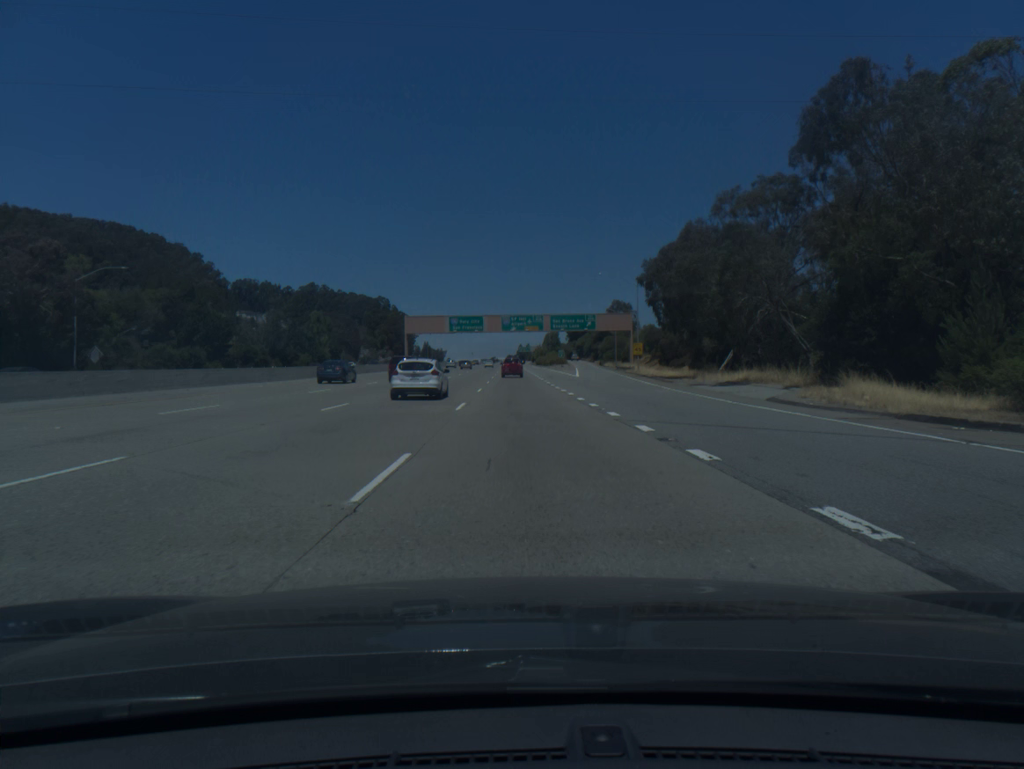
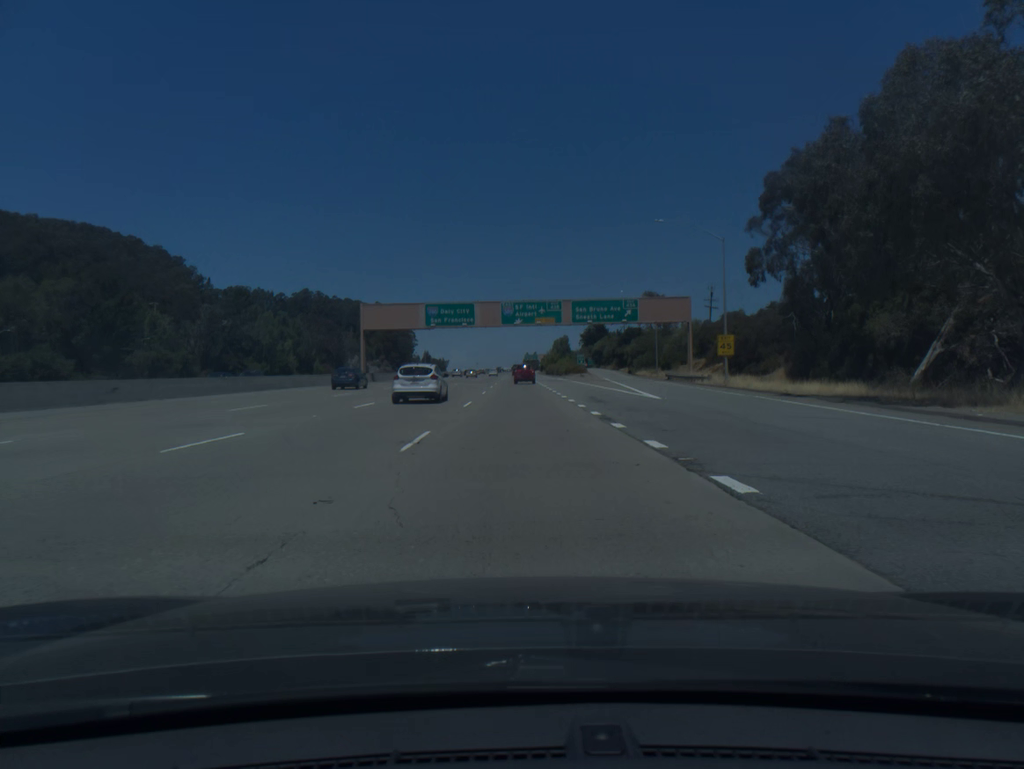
(-0.2, +38.6) m; 0°
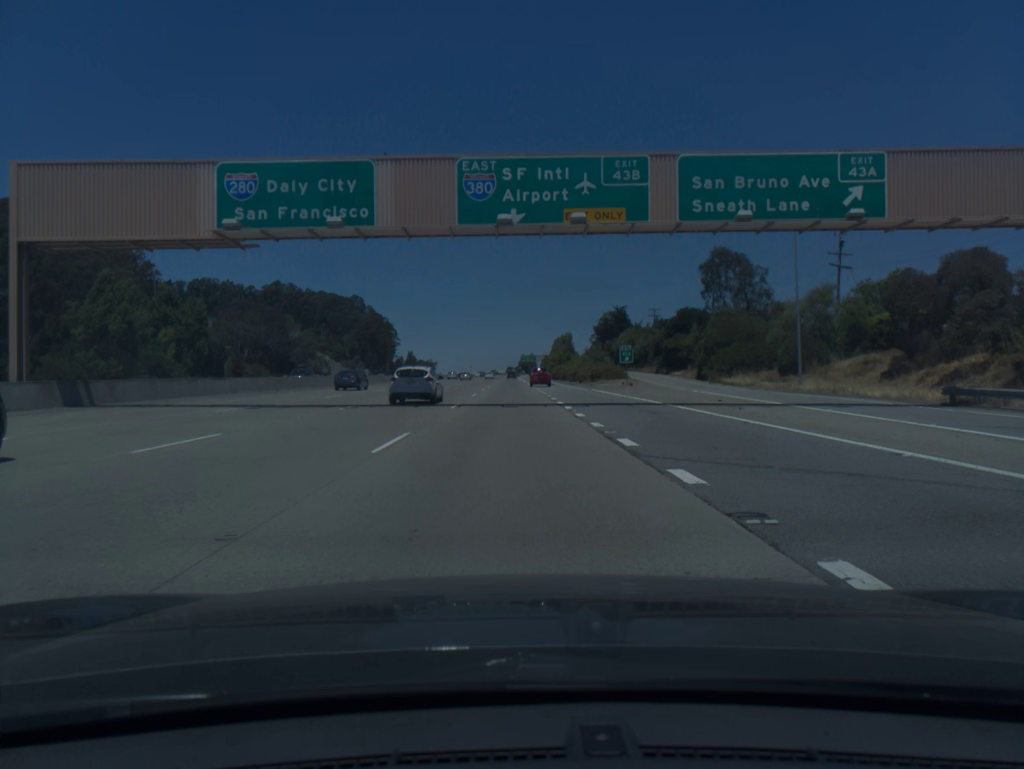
(0.0, +58.5) m; 0°
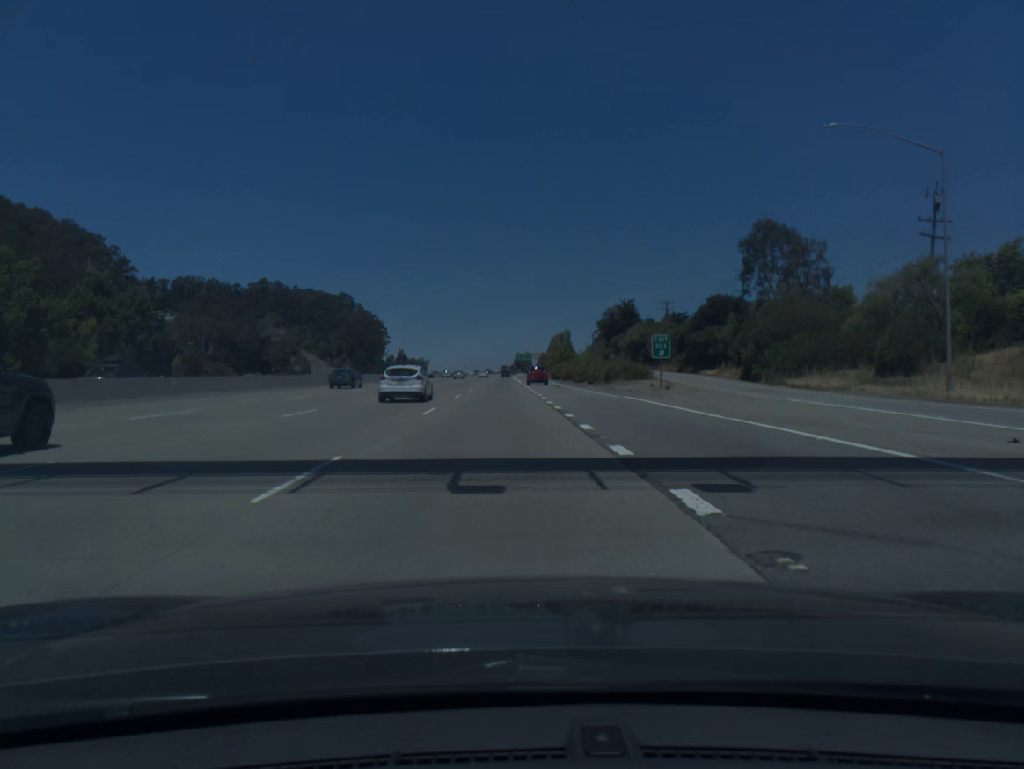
(0.0, +19.7) m; 0°
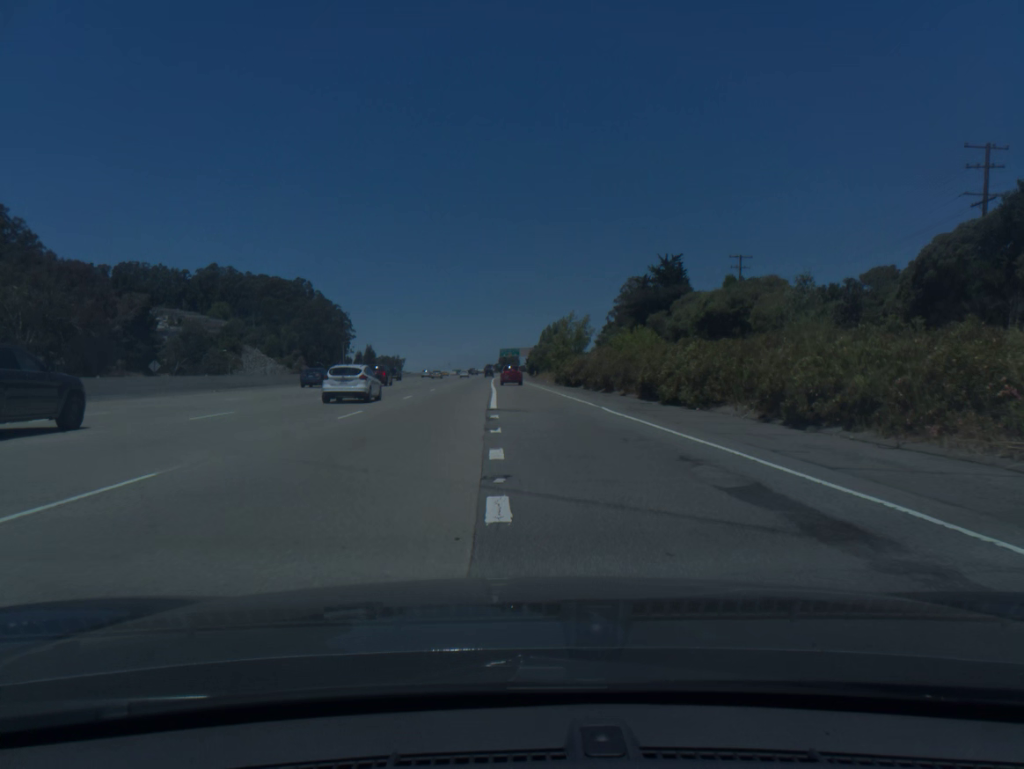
(+0.7, +59.5) m; +1°
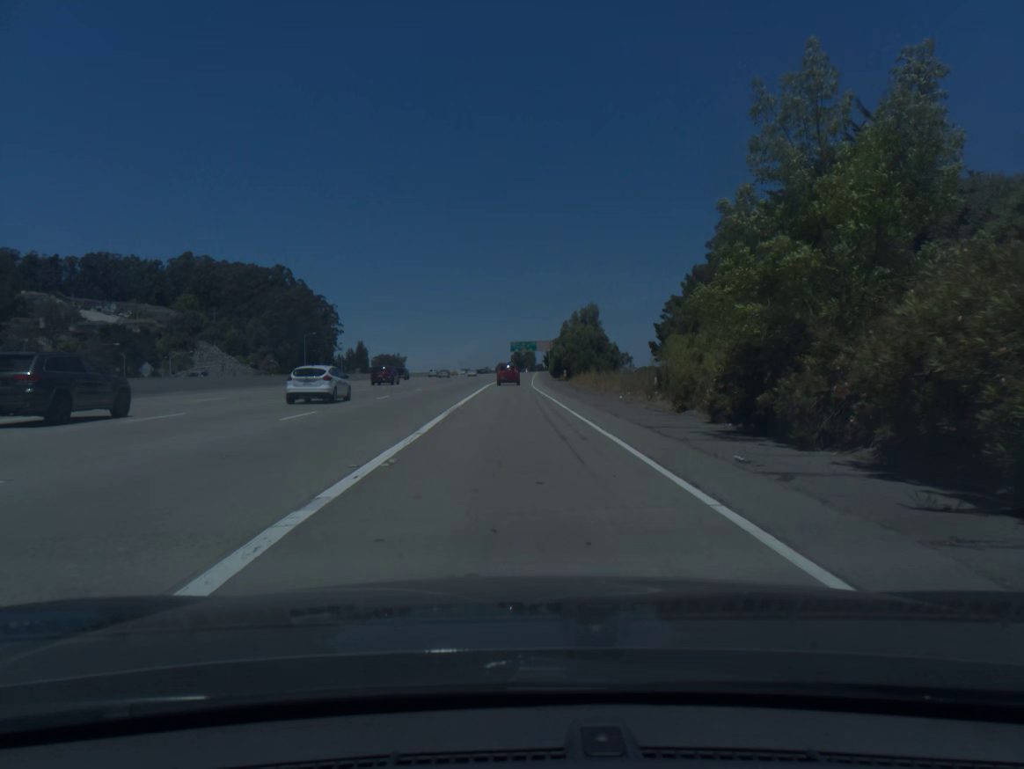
(-0.3, +59.1) m; -1°
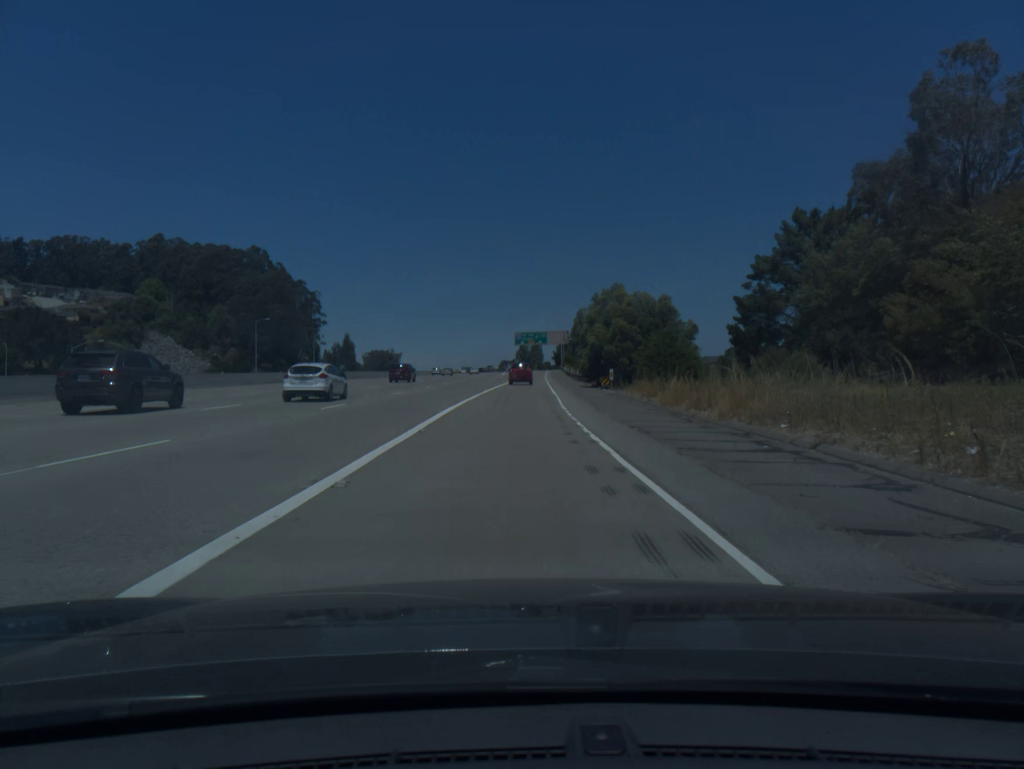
(-0.3, +38.5) m; -1°
